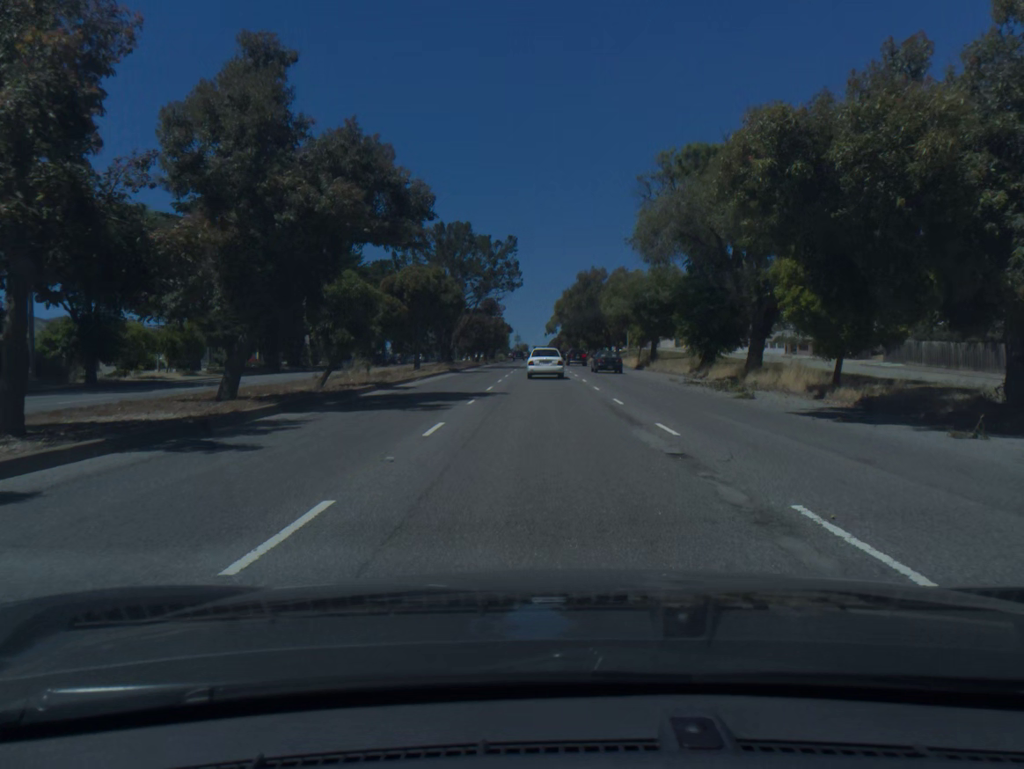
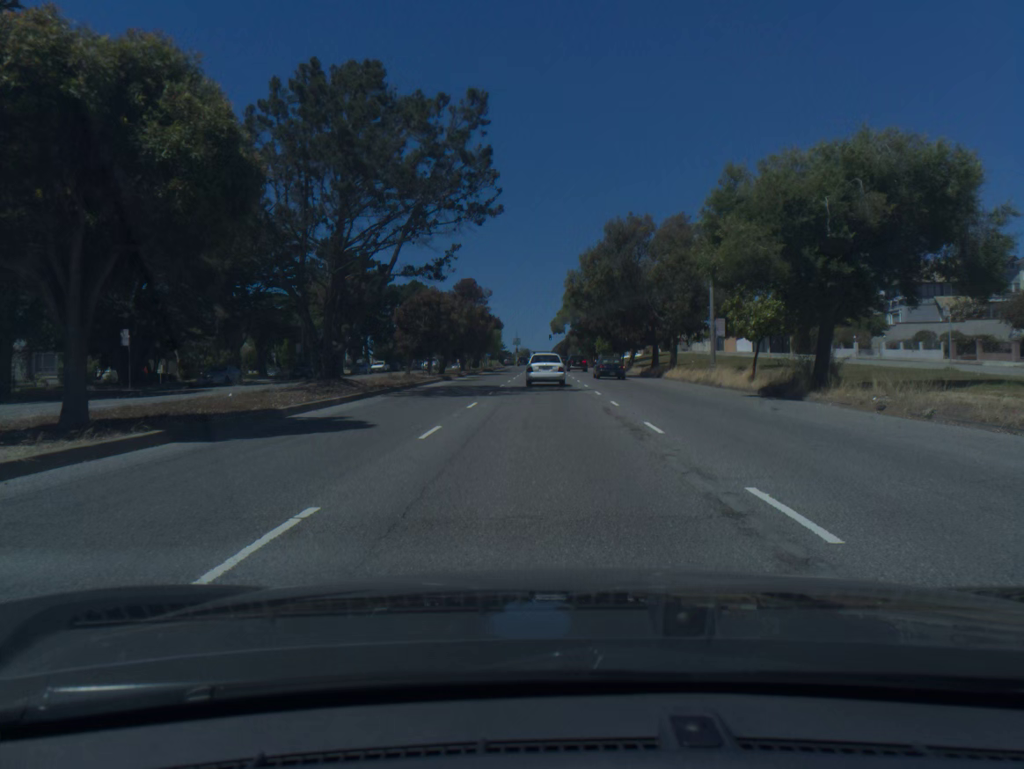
(0.0, +36.0) m; 0°
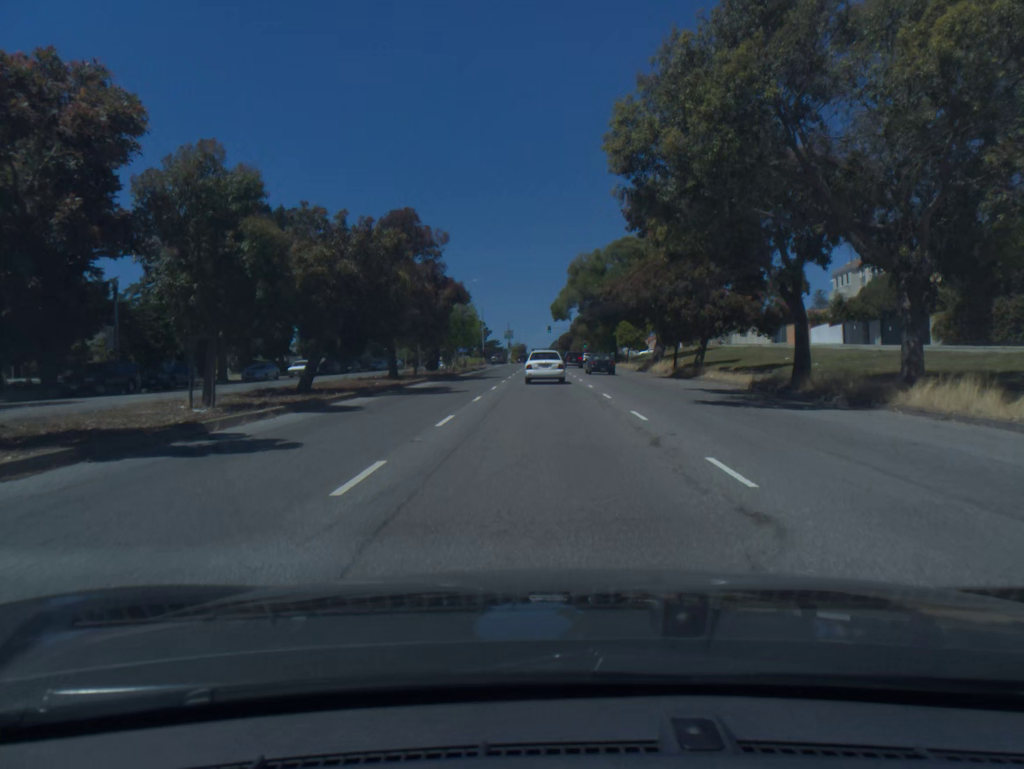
(-0.1, +33.9) m; 0°
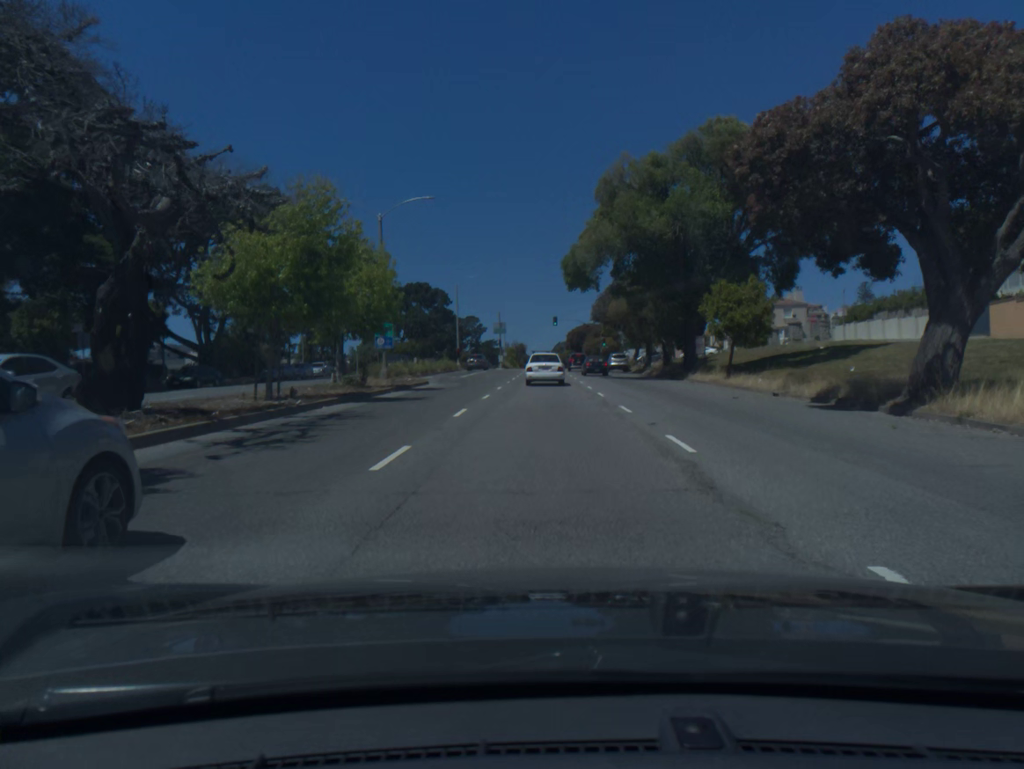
(0.0, +41.2) m; 0°
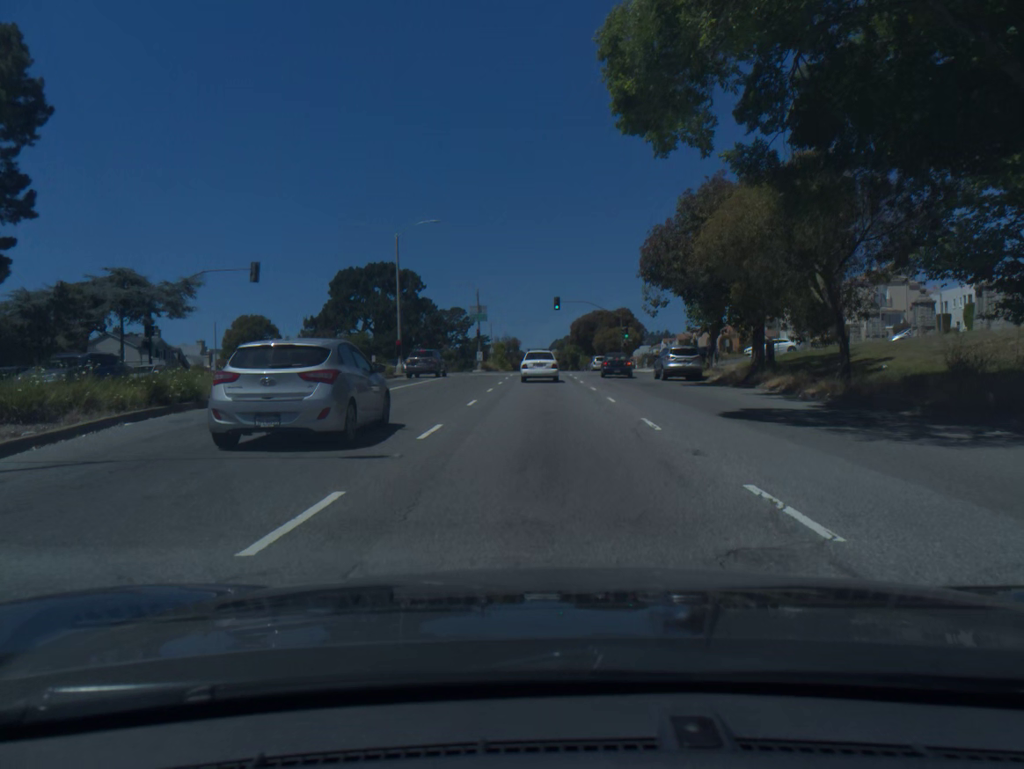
(0.0, +32.8) m; 0°
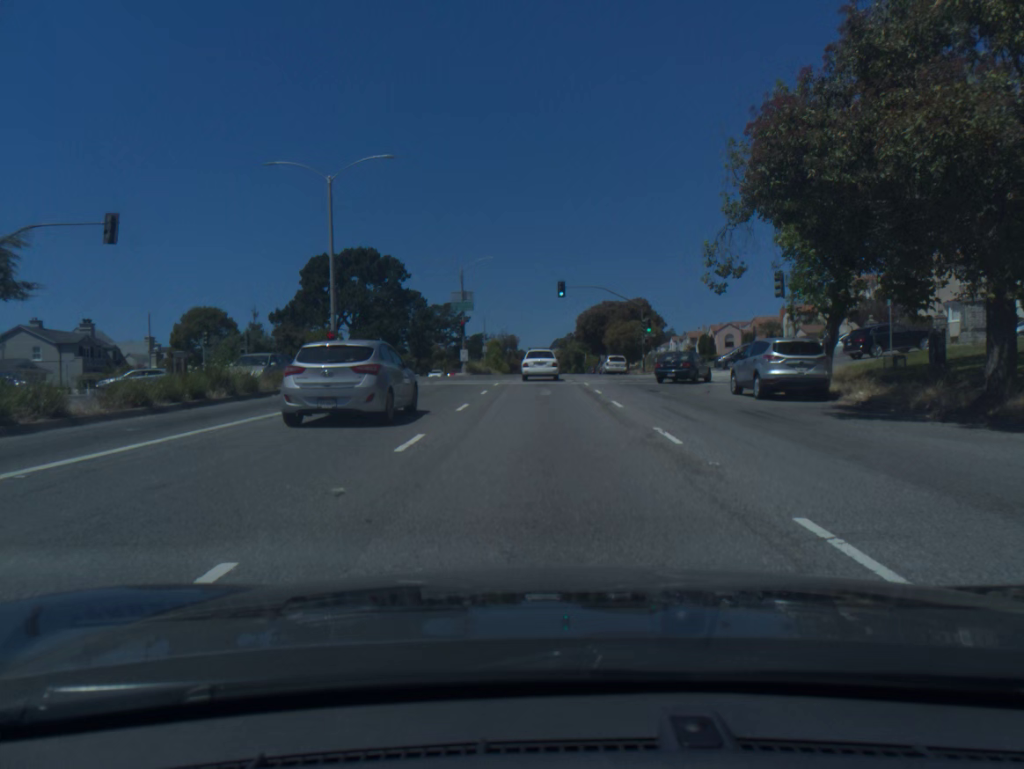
(0.0, +16.4) m; 0°
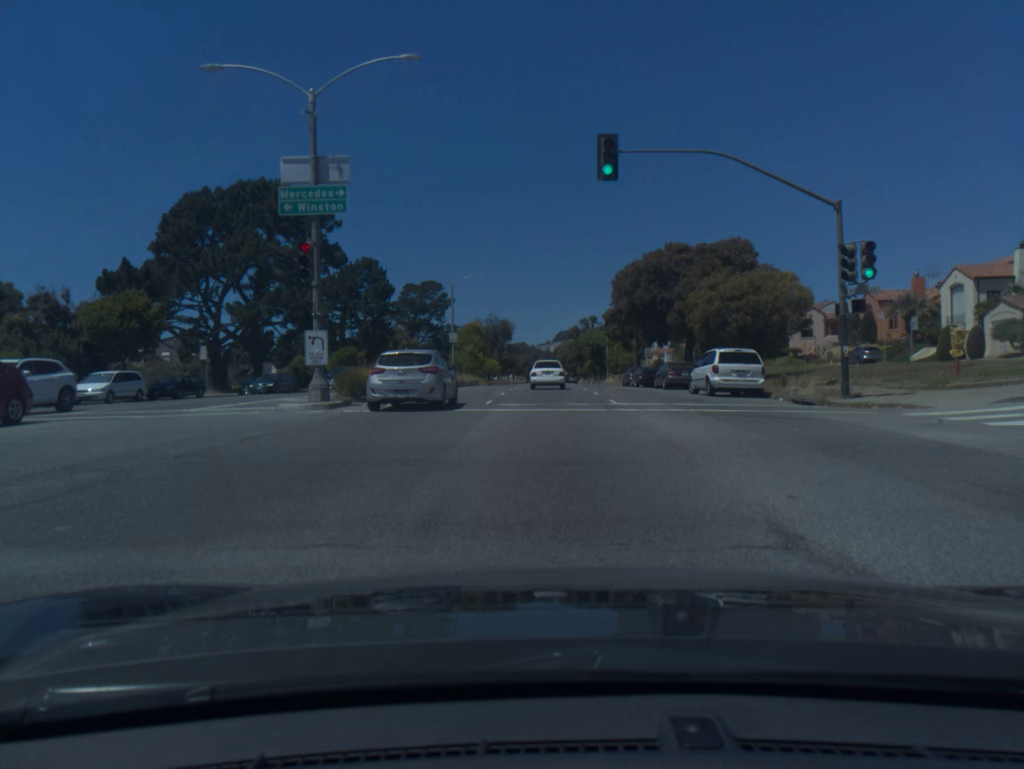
(-0.1, +41.5) m; 0°
